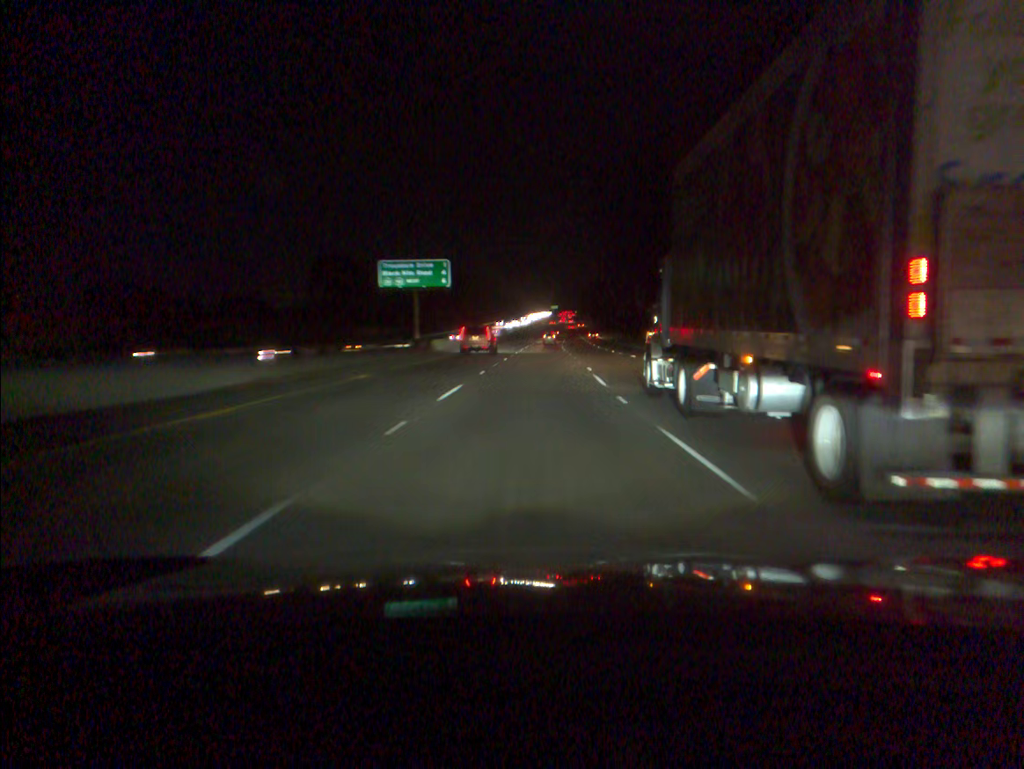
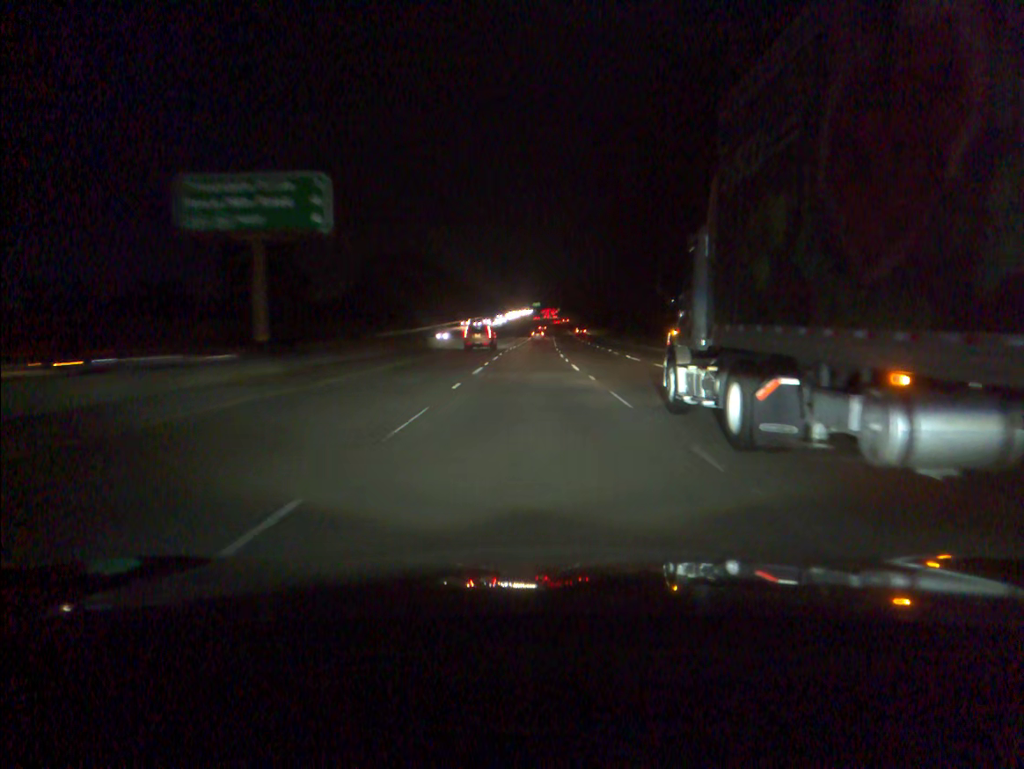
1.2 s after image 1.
(+0.5, +36.3) m; +1°
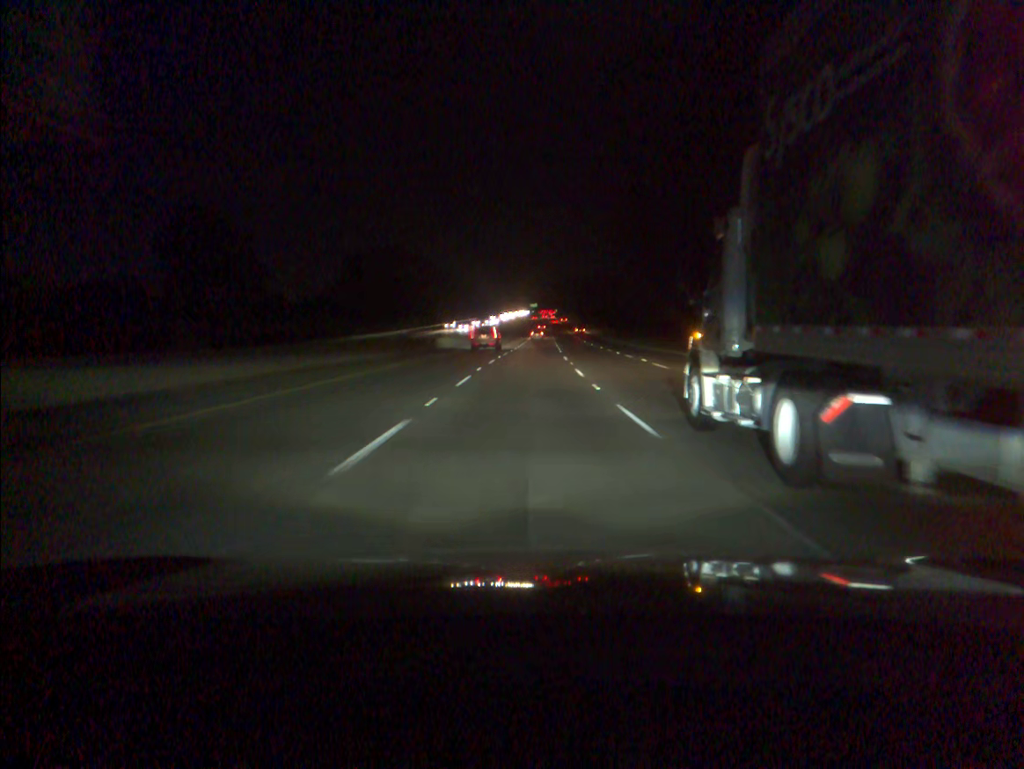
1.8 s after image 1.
(0.0, +18.2) m; 0°
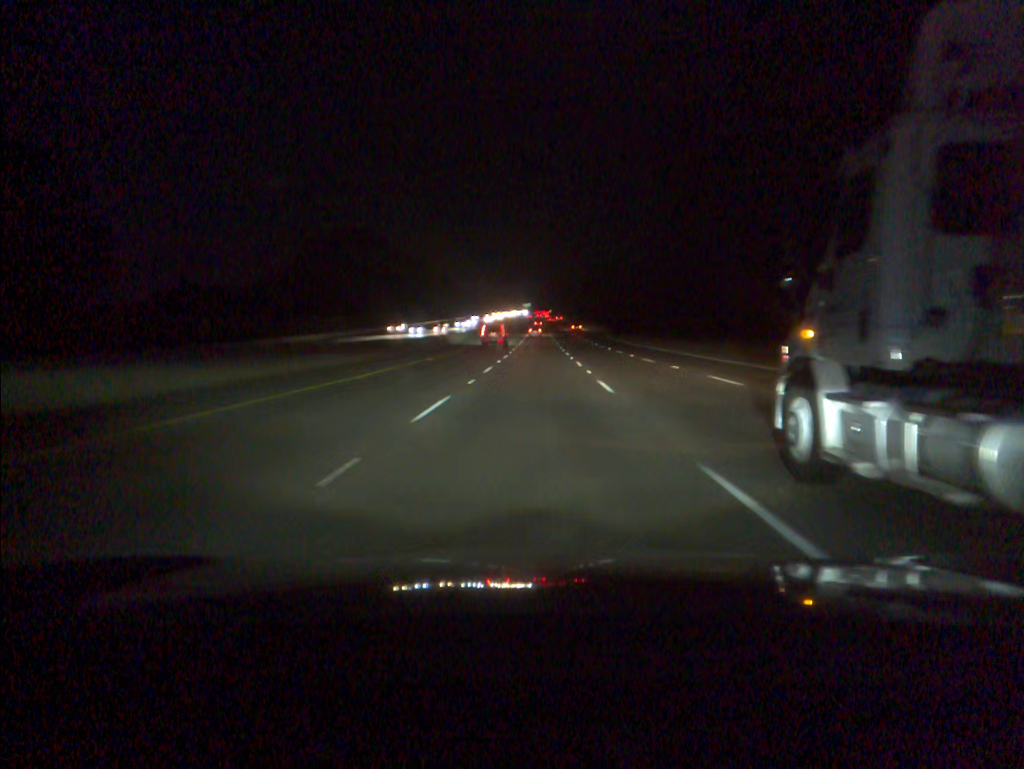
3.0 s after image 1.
(+0.1, +36.4) m; 0°
